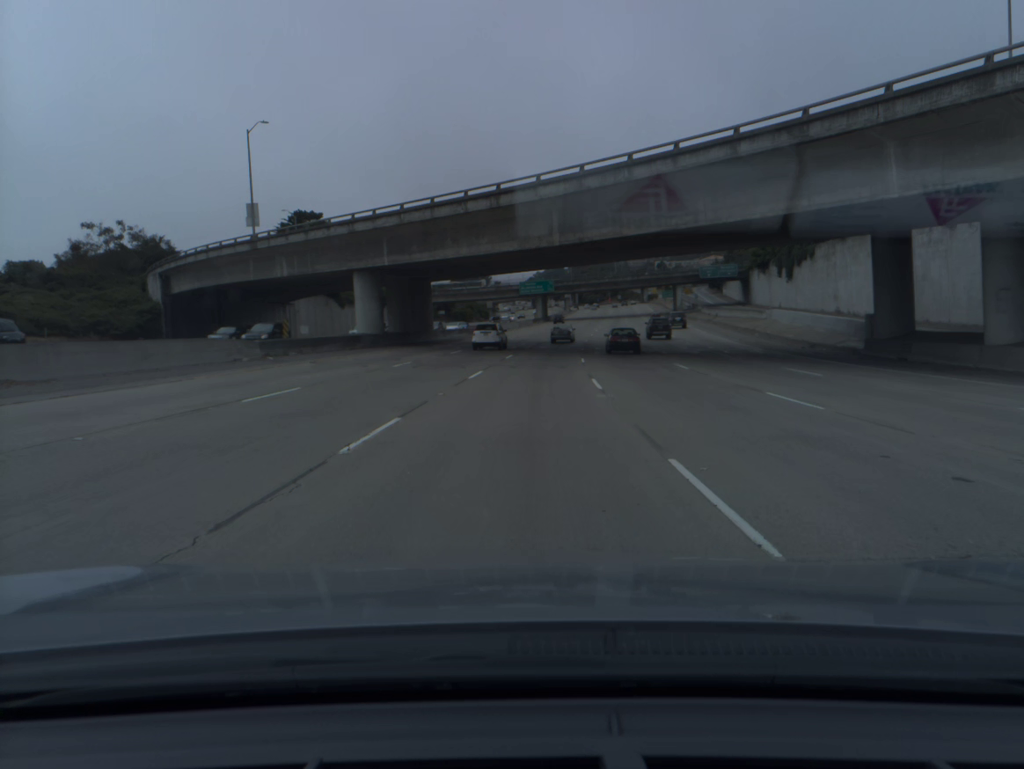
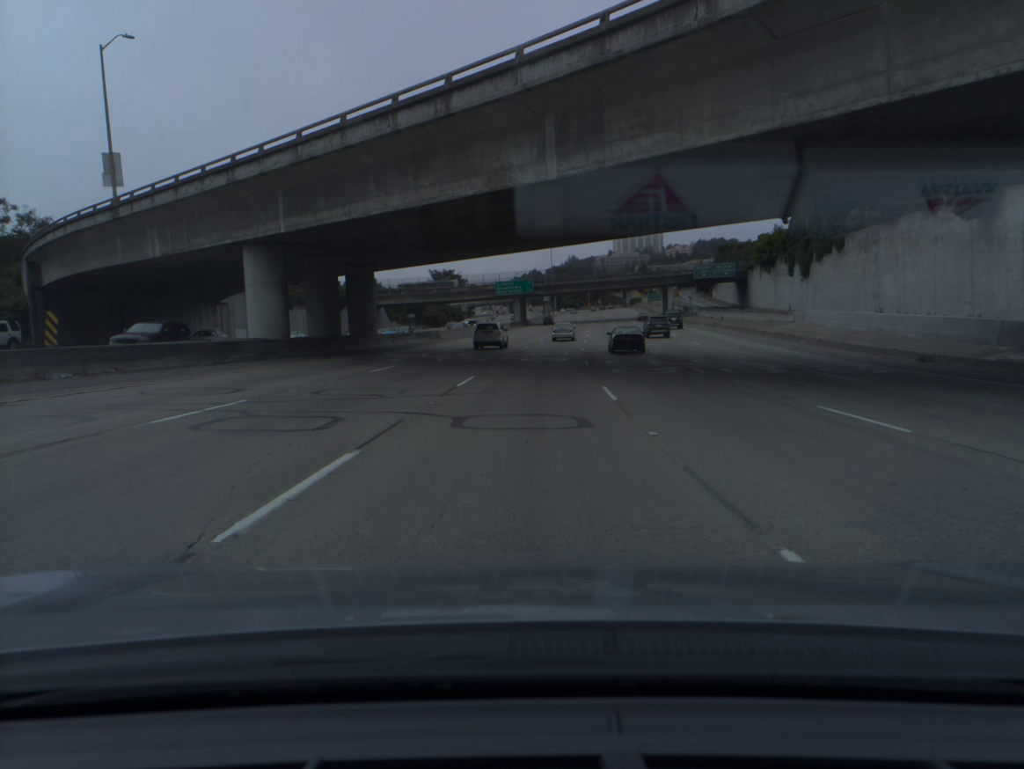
(+0.2, +18.3) m; +2°
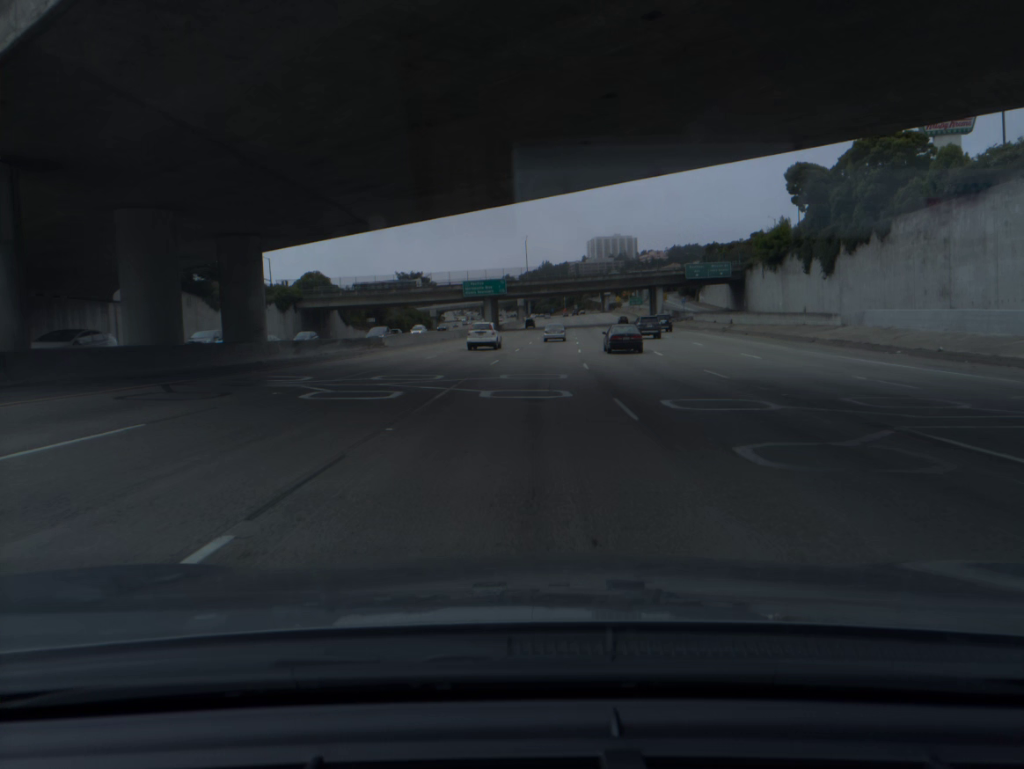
(+0.3, +18.2) m; +2°
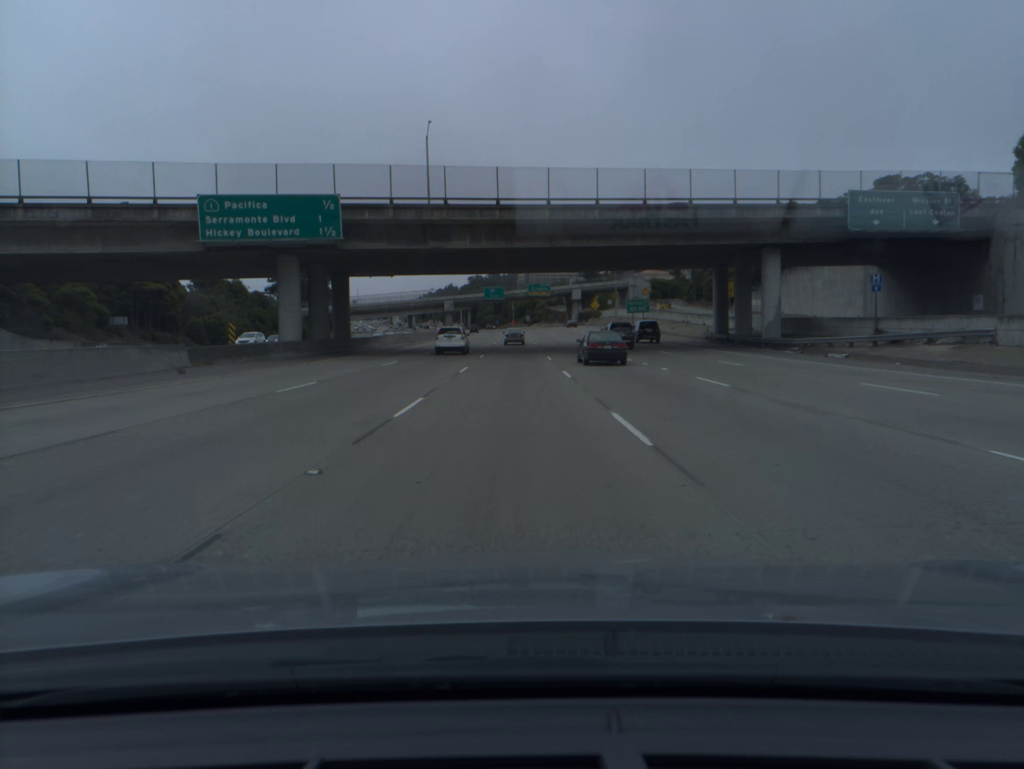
(+4.7, +90.5) m; +4°
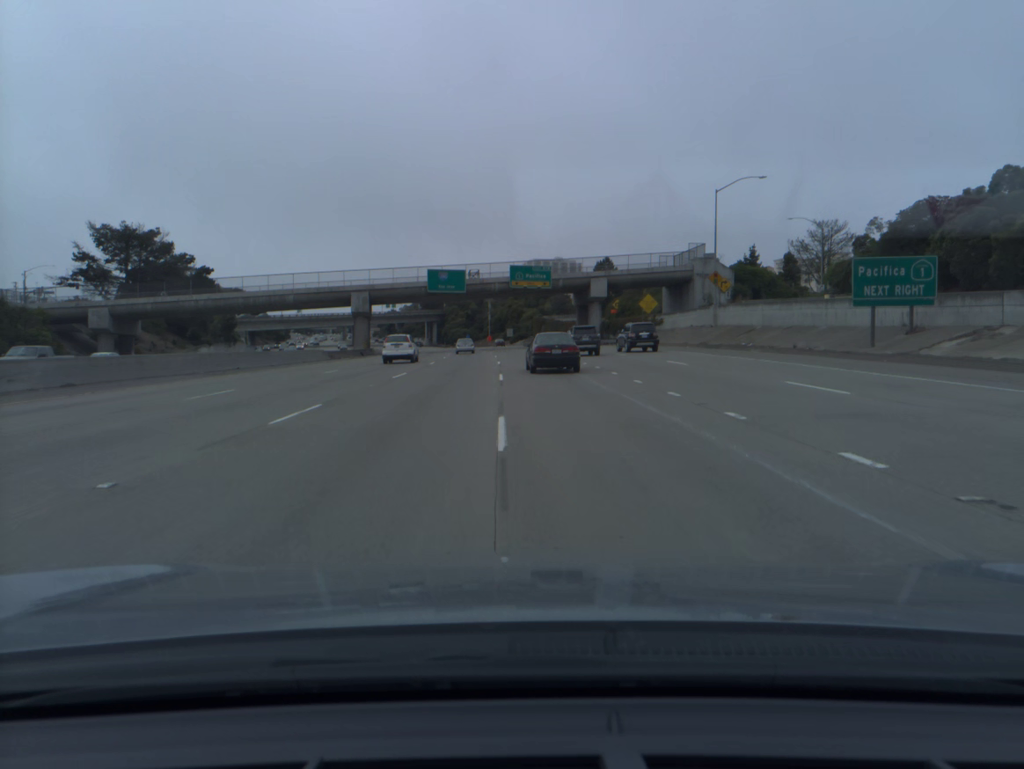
(+0.7, +88.1) m; +1°
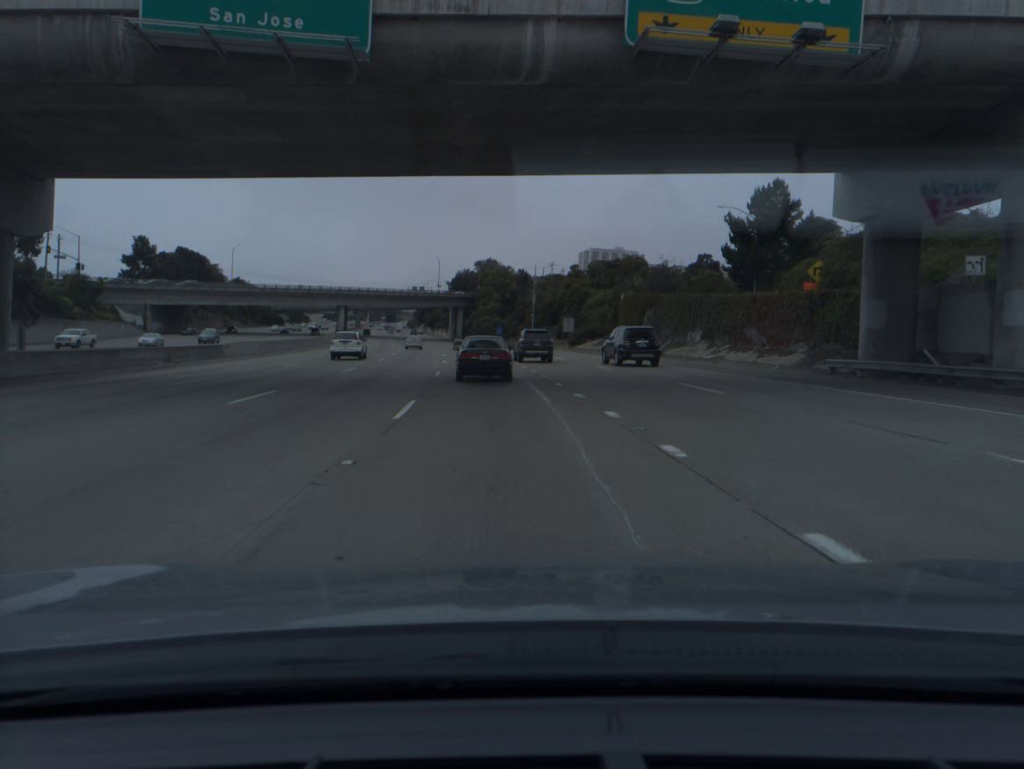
(-2.4, +84.1) m; -4°
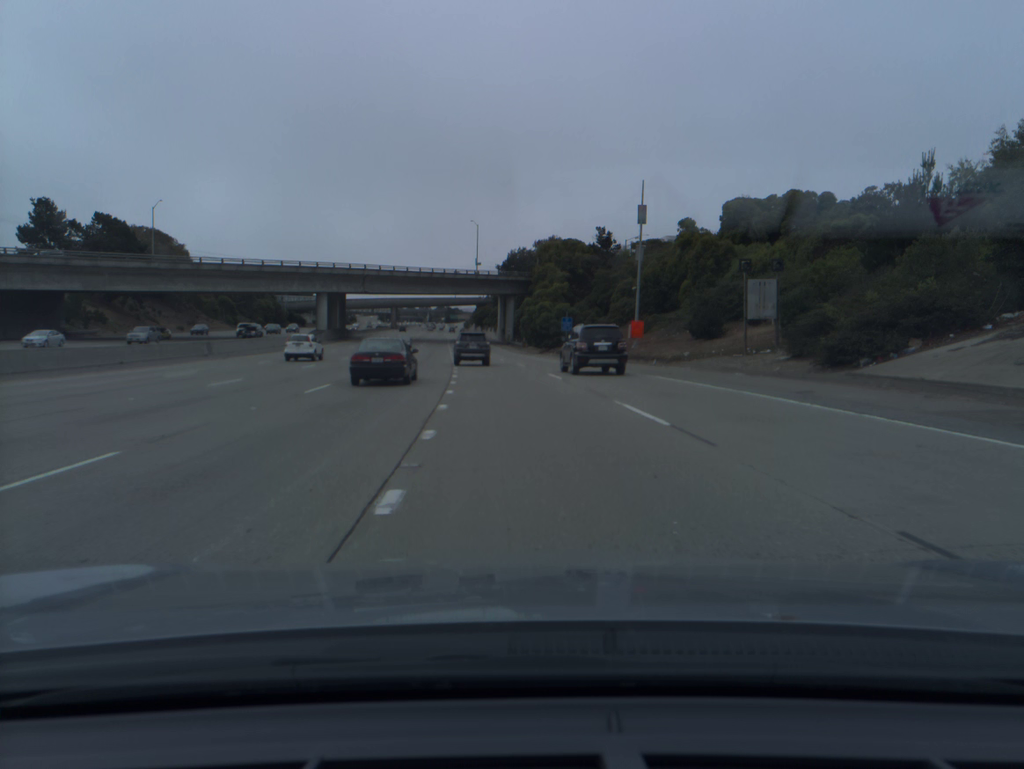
(-1.9, +65.7) m; -5°
